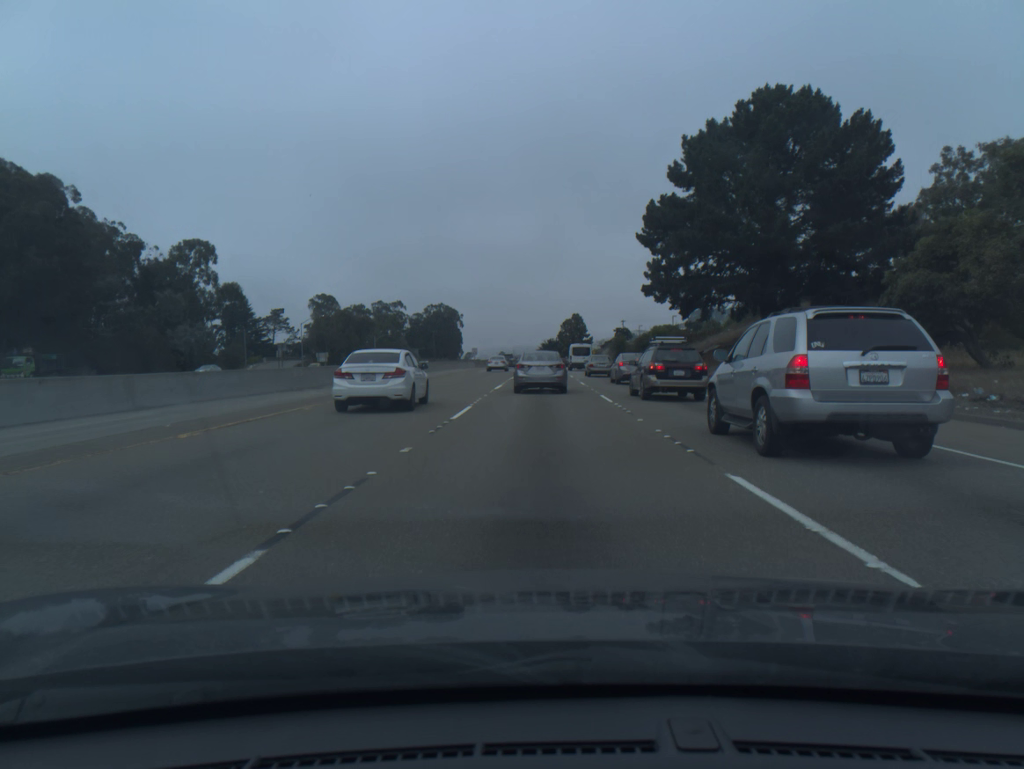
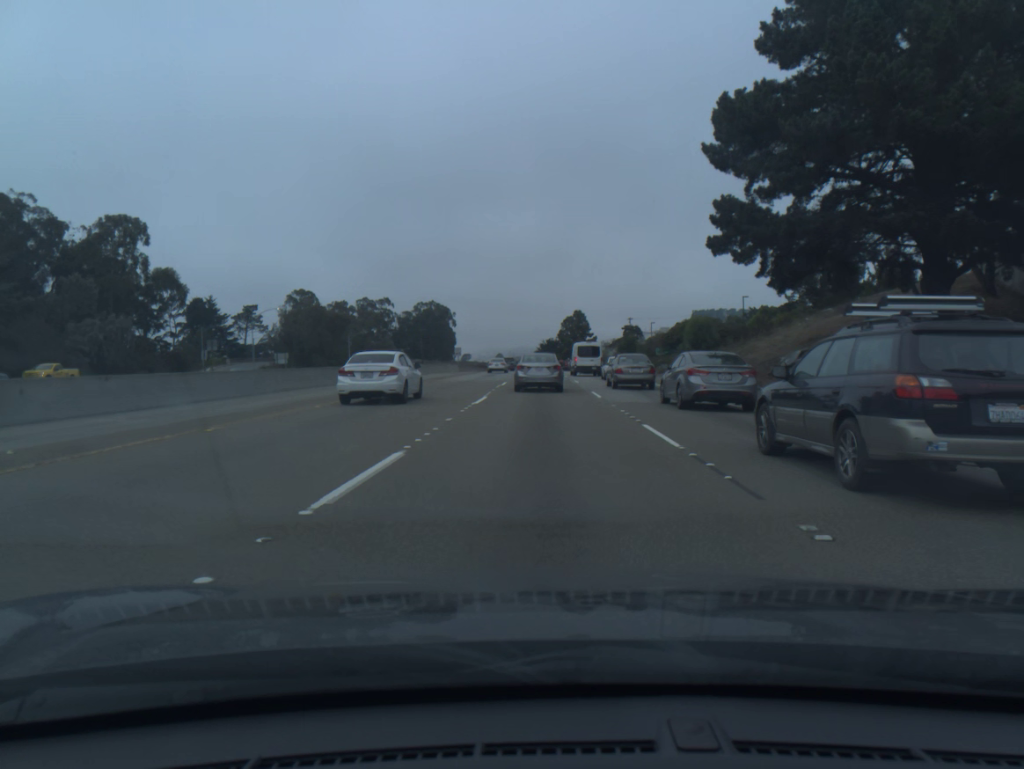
(0.0, +24.1) m; 0°
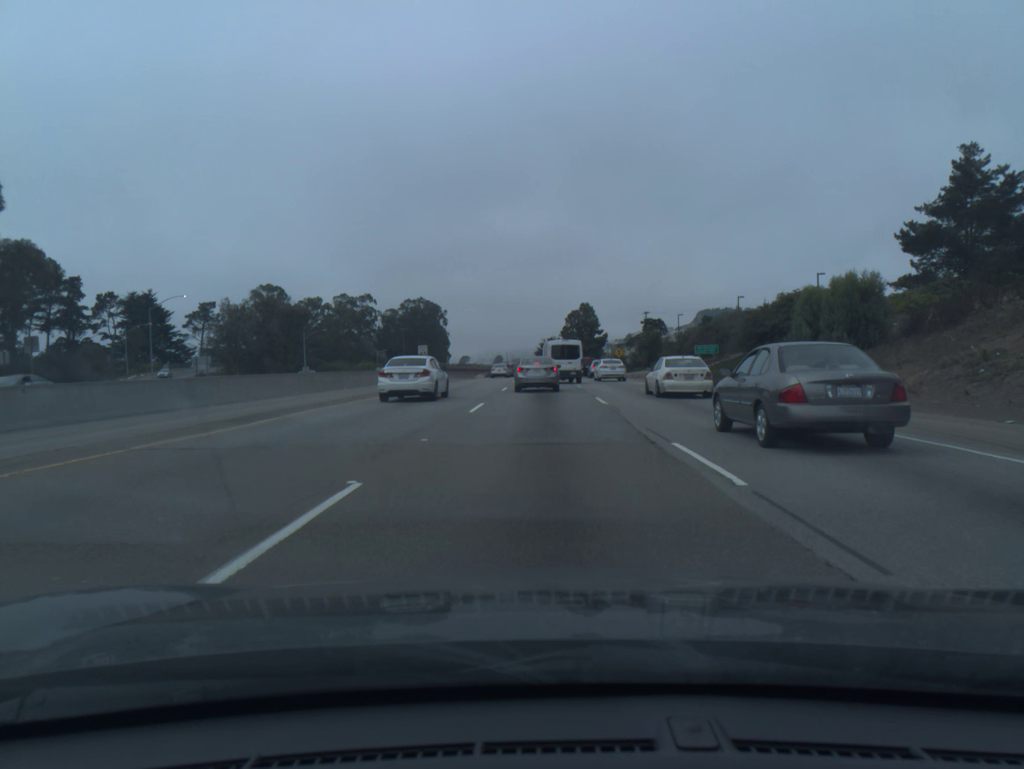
(0.0, +32.1) m; 0°
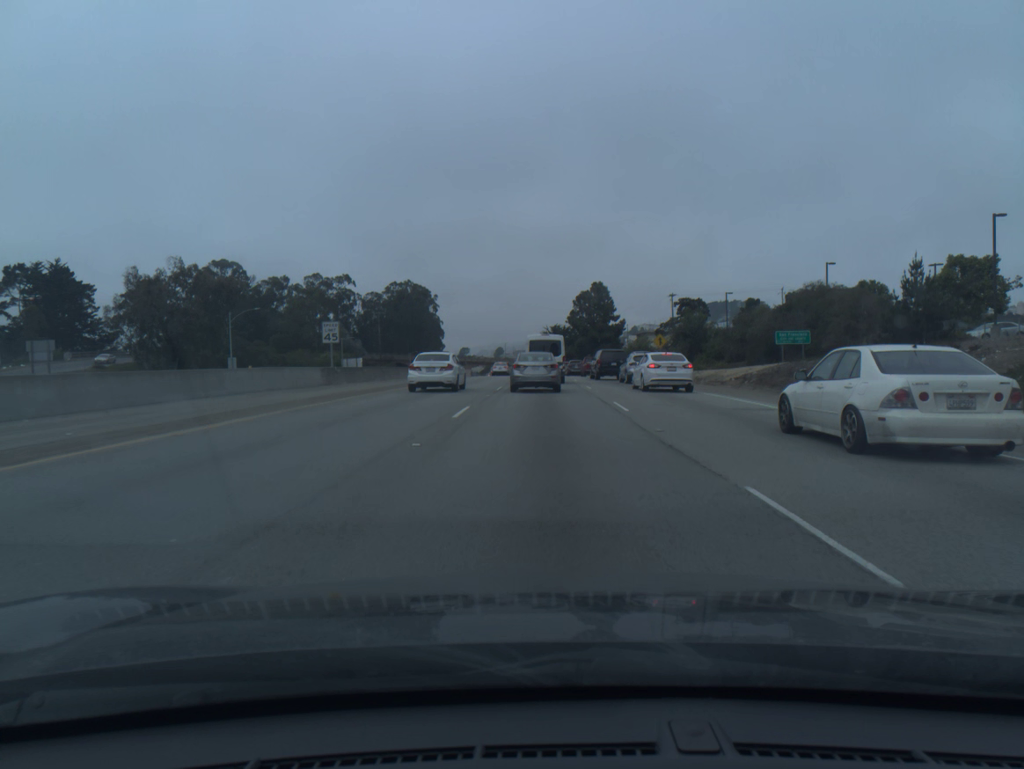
(0.0, +33.3) m; 0°
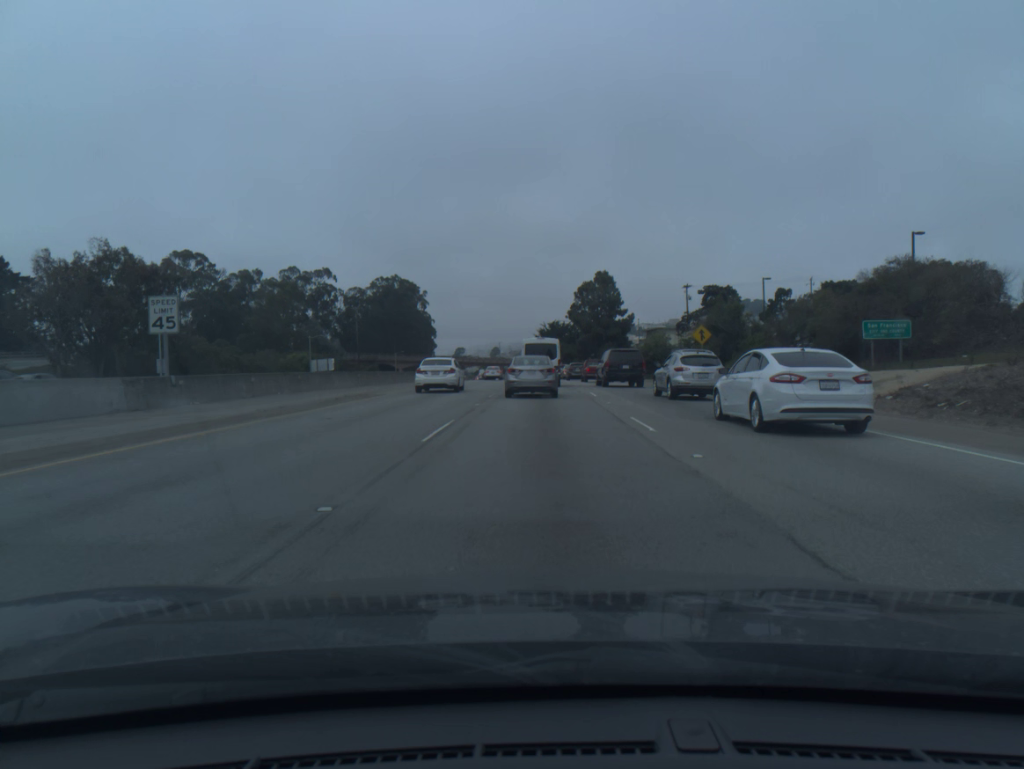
(0.0, +18.5) m; 0°
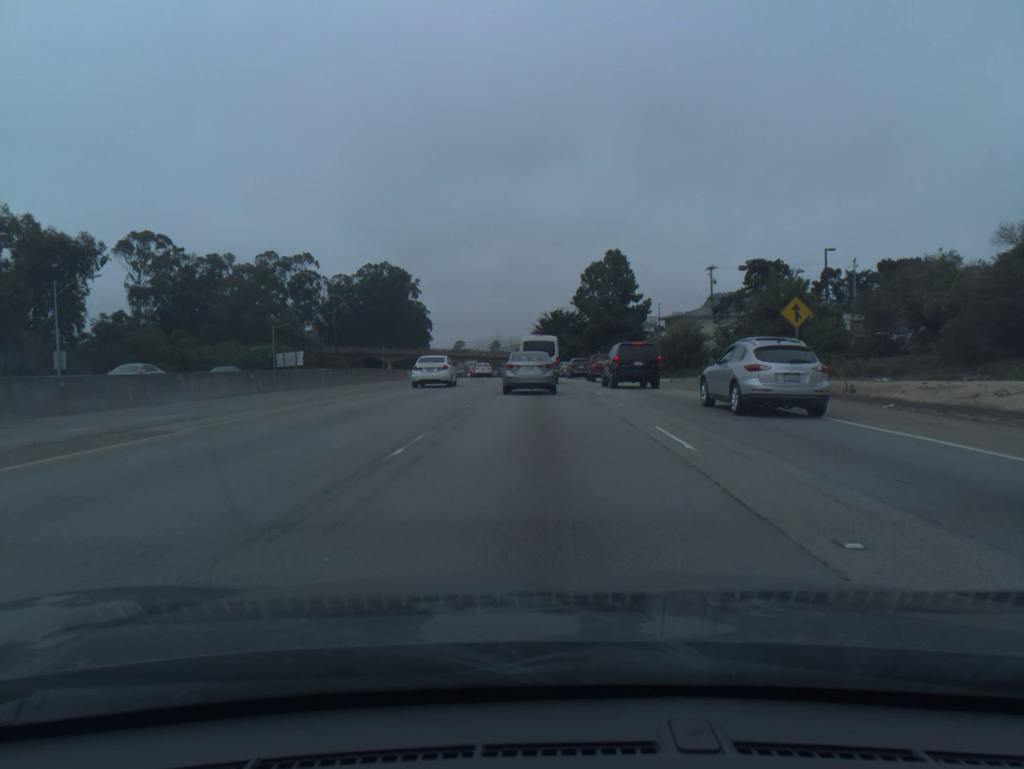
(0.0, +17.9) m; 0°
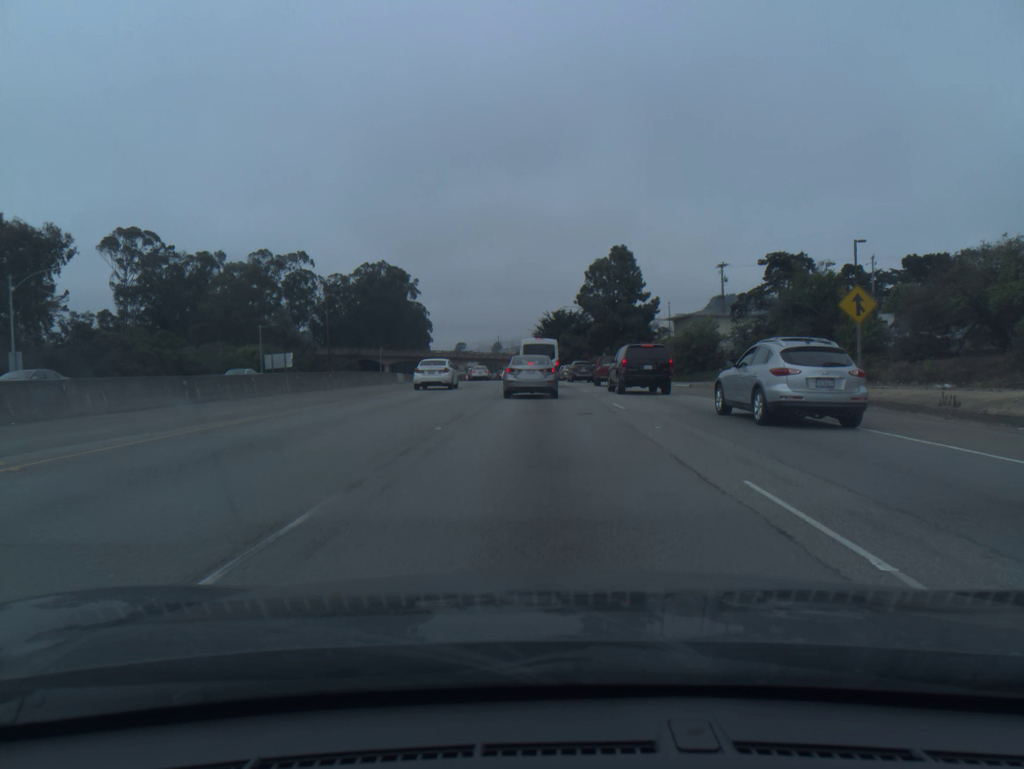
(0.0, +5.9) m; 0°
